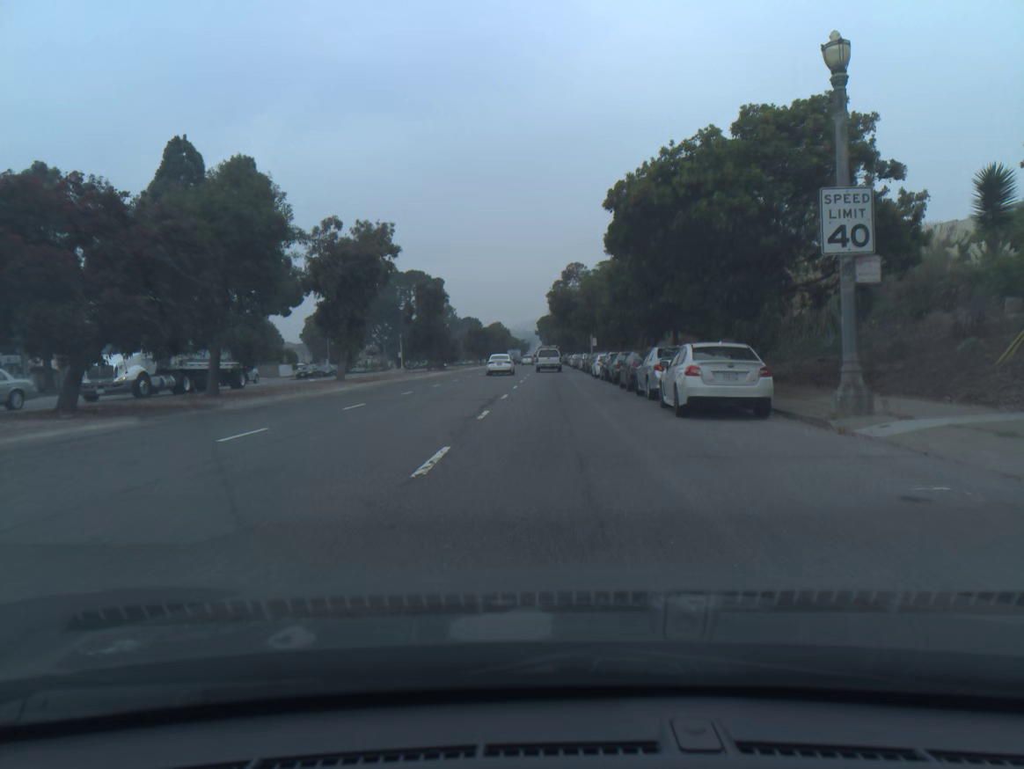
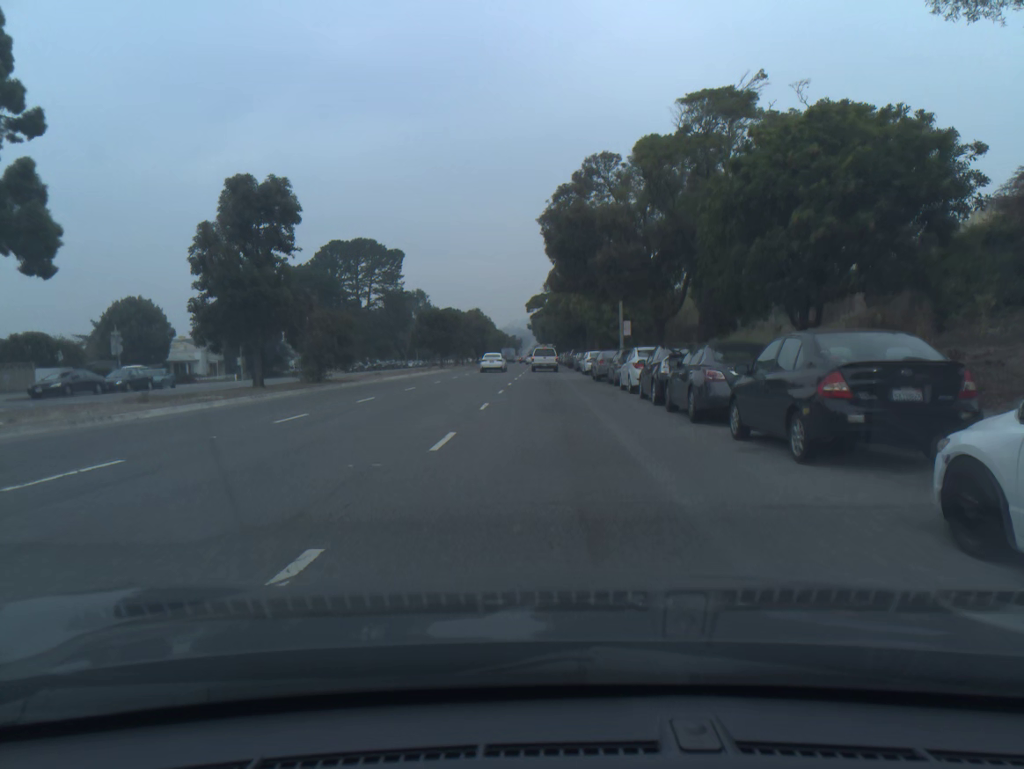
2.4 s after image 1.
(+0.3, +41.5) m; 0°
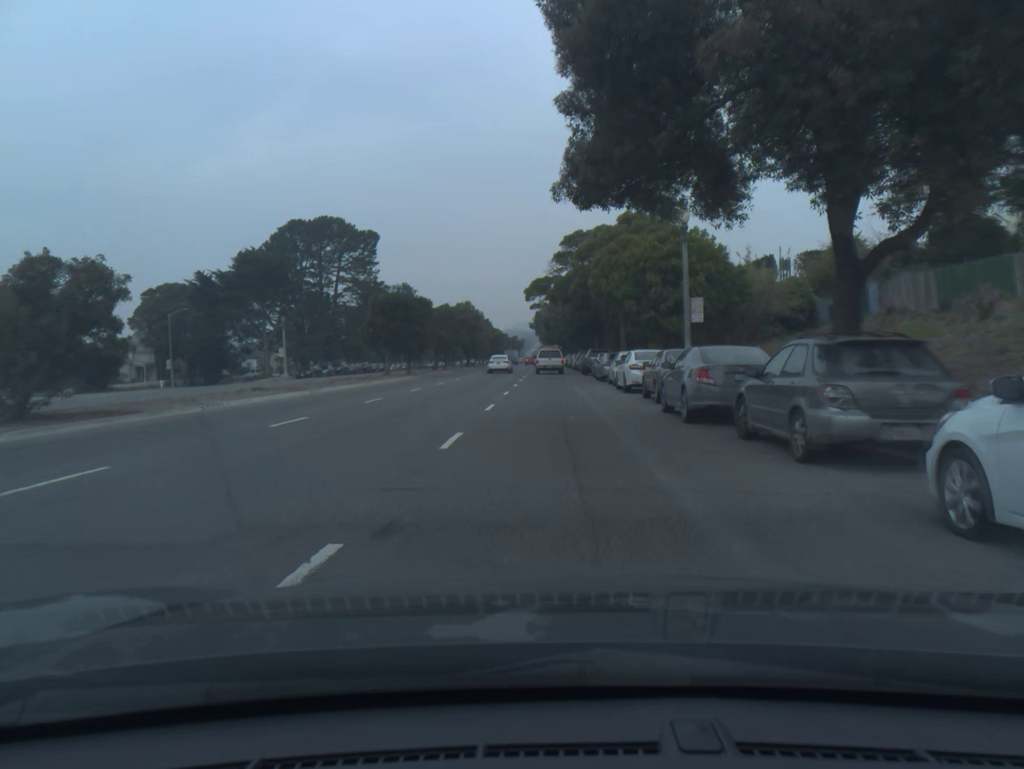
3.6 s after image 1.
(0.0, +21.9) m; 0°
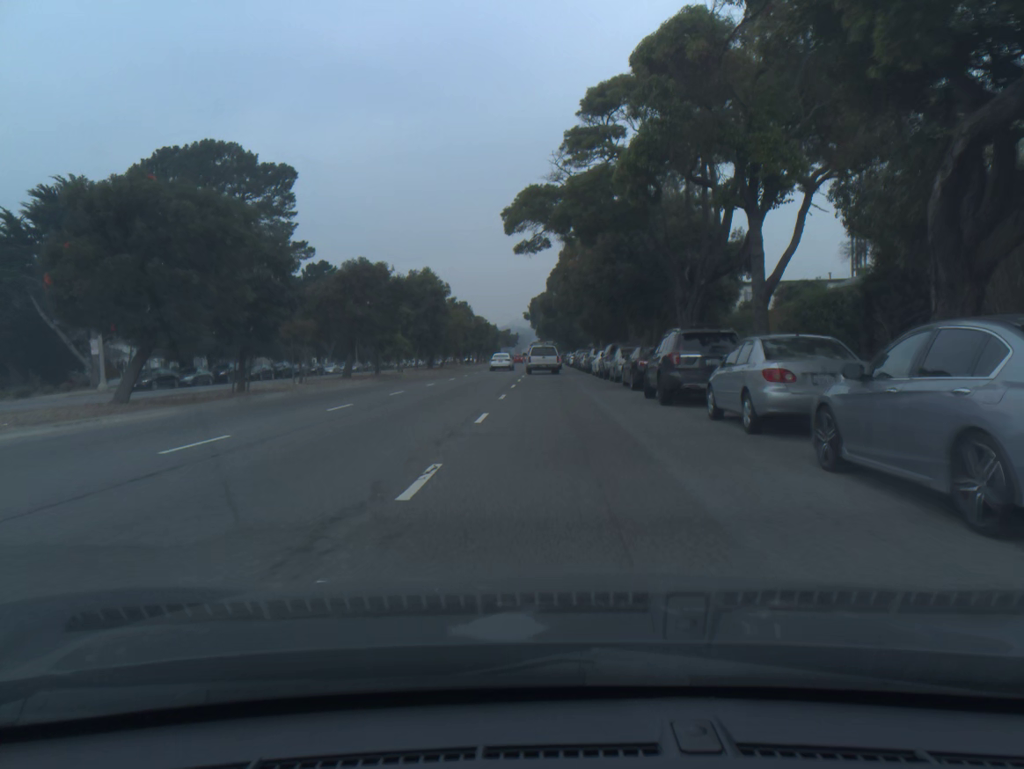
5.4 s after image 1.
(0.0, +33.6) m; 0°
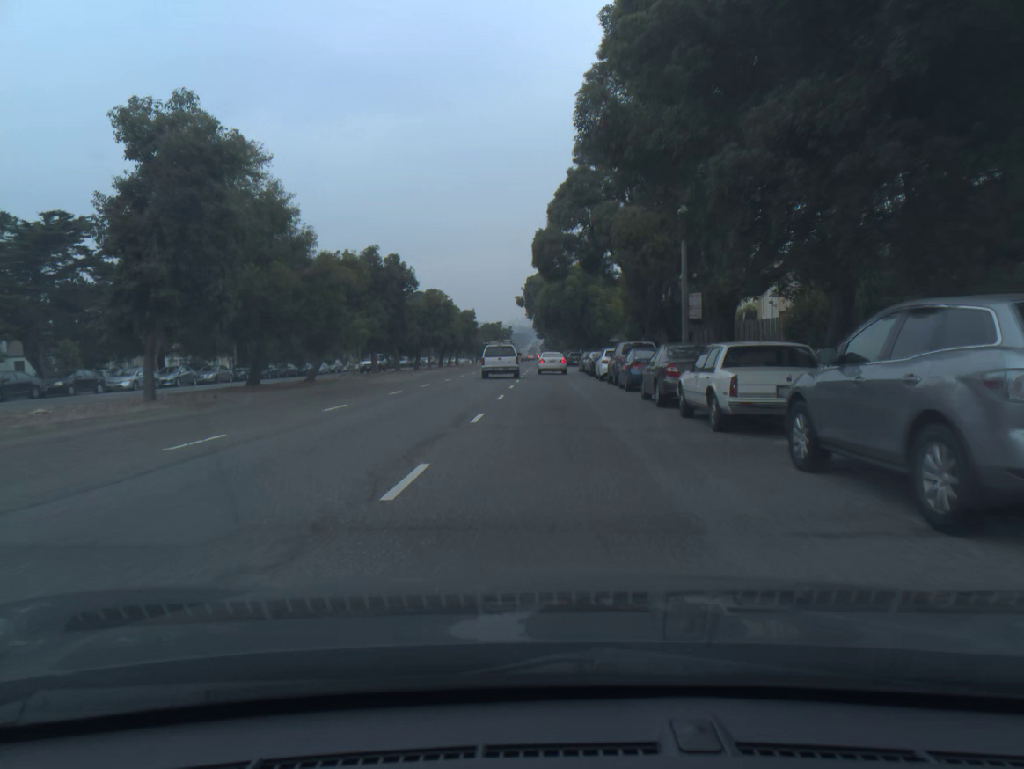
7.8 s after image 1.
(+0.2, +44.3) m; 0°
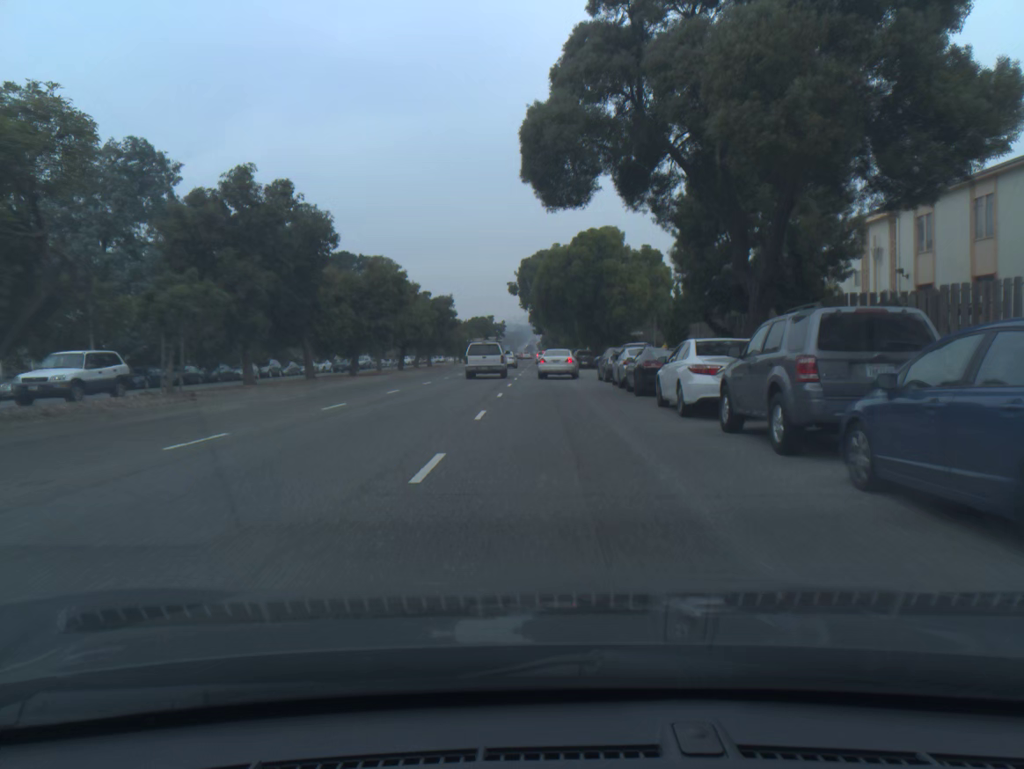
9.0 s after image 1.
(0.0, +21.5) m; 0°
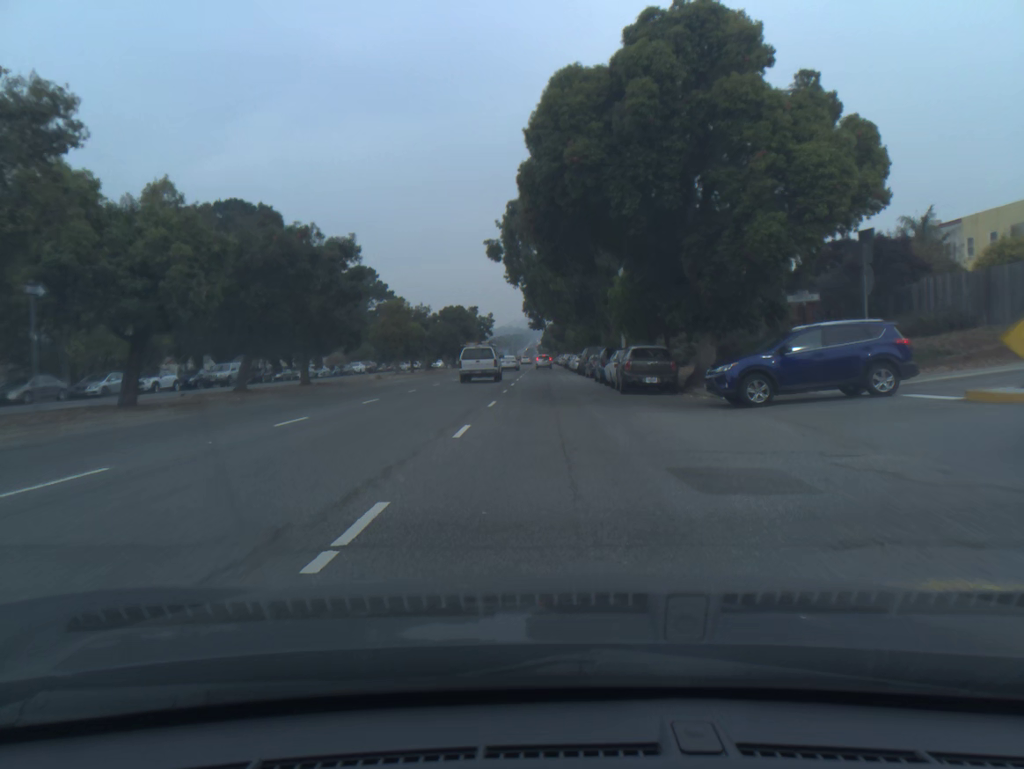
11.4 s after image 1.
(+0.1, +39.6) m; 0°
